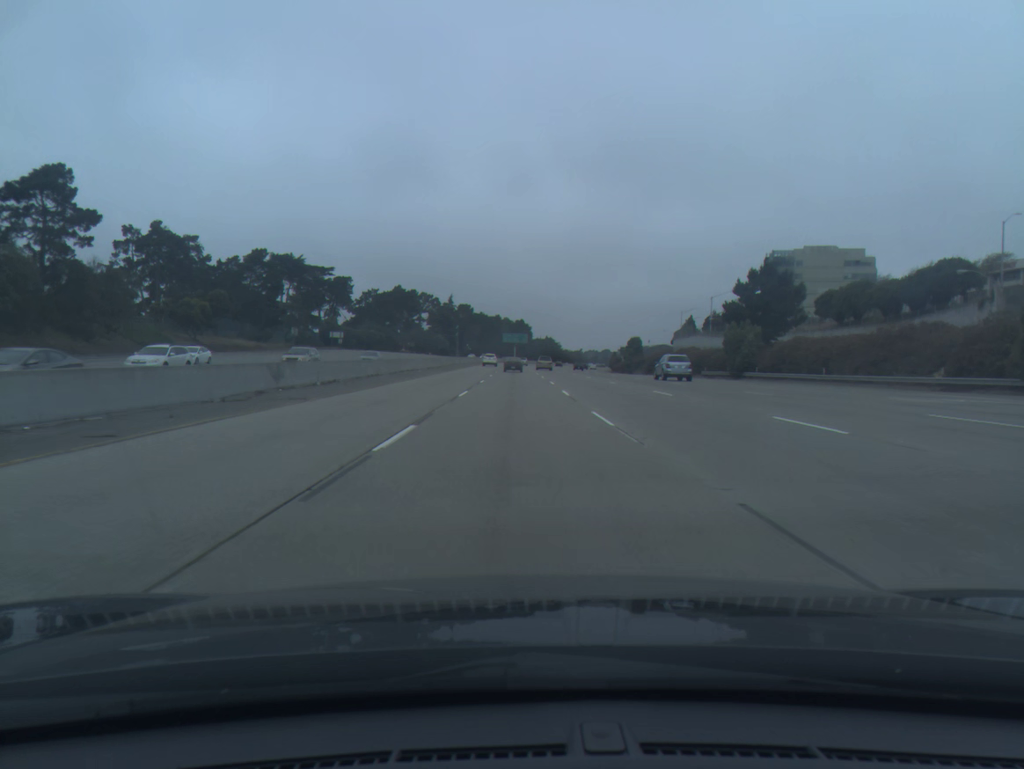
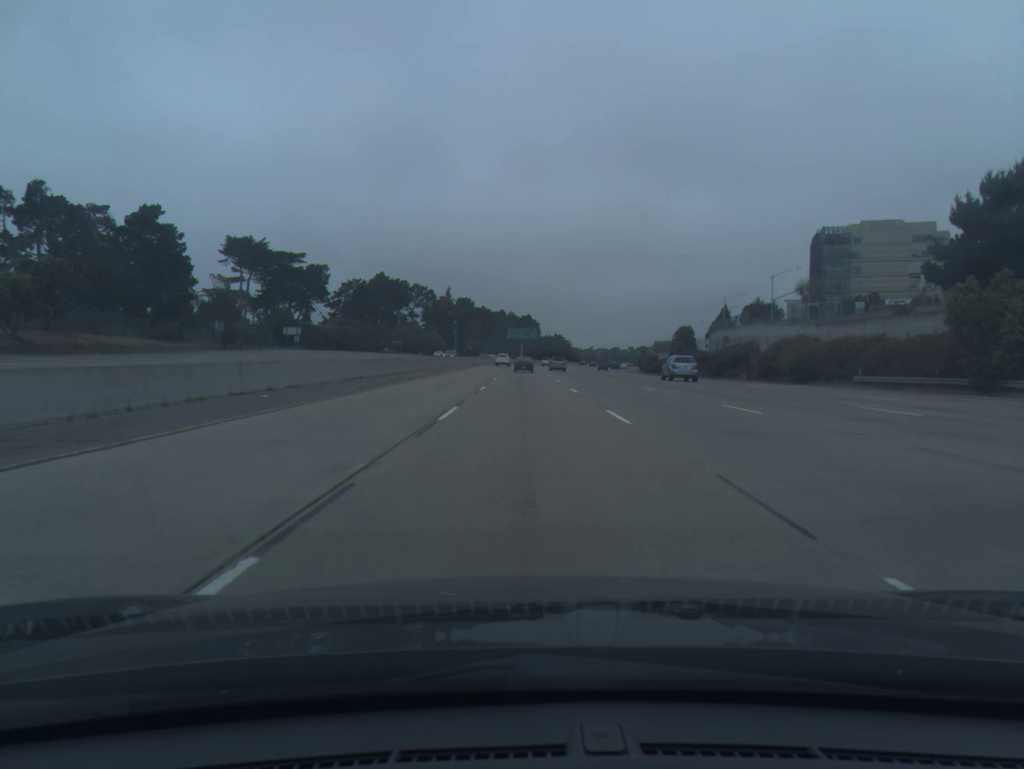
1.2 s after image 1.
(-0.3, +38.3) m; -1°
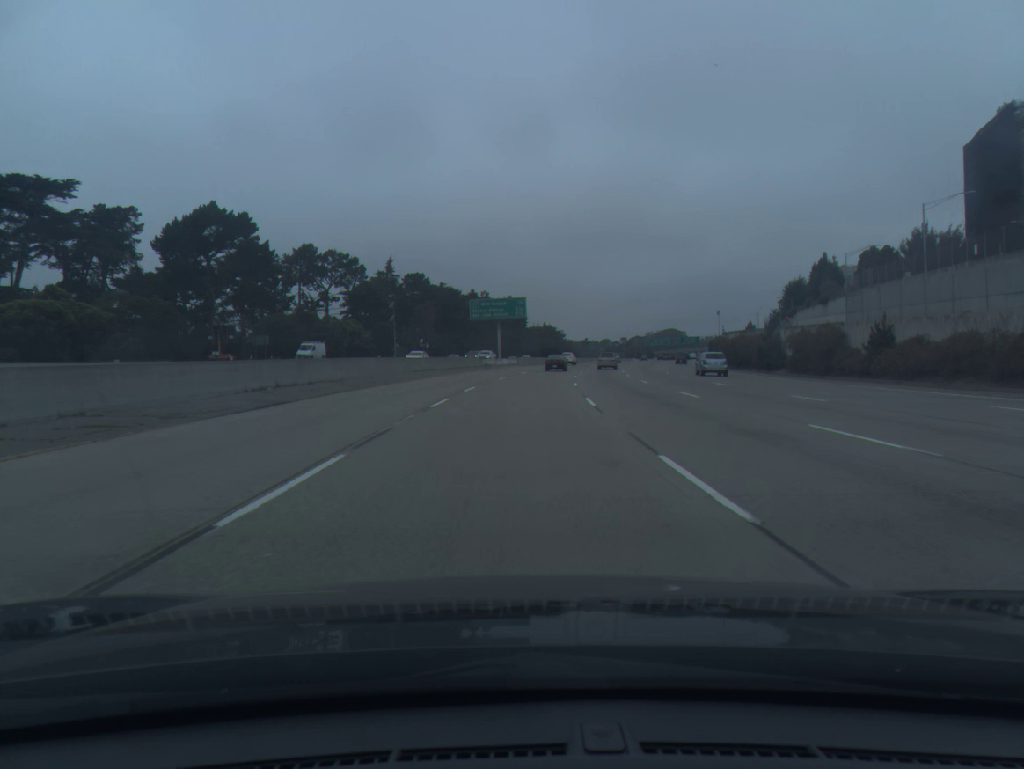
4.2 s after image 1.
(+1.0, +94.8) m; +1°
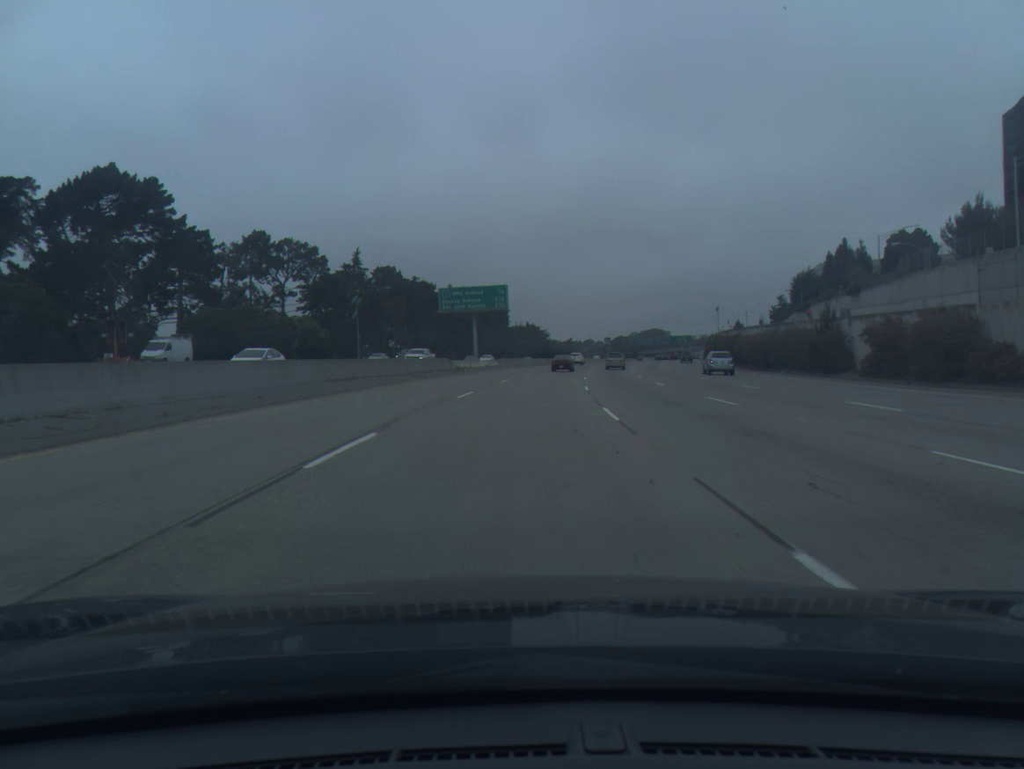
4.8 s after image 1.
(+0.2, +18.8) m; +1°
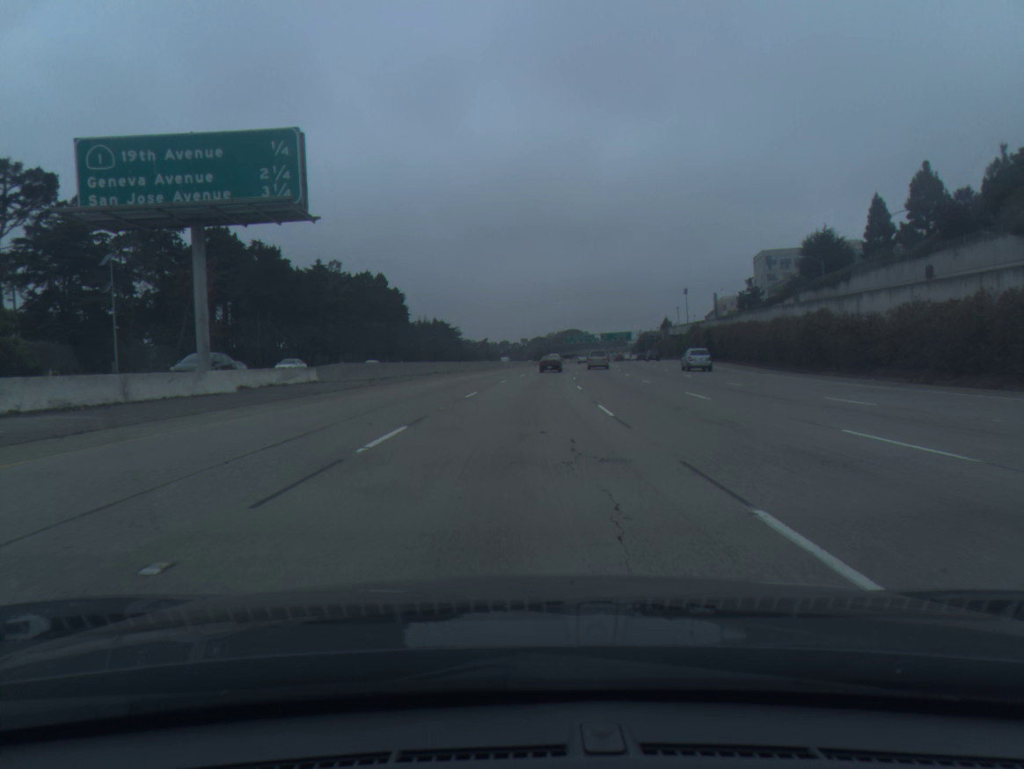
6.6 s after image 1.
(+3.0, +56.1) m; +6°
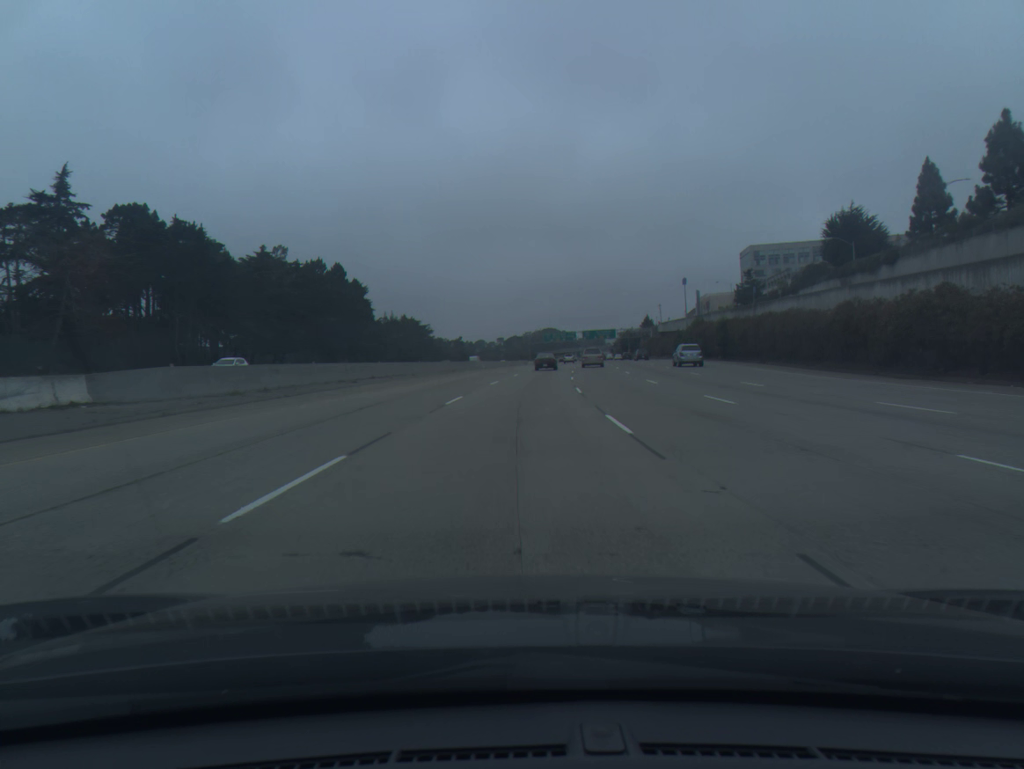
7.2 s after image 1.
(+0.3, +18.7) m; +2°
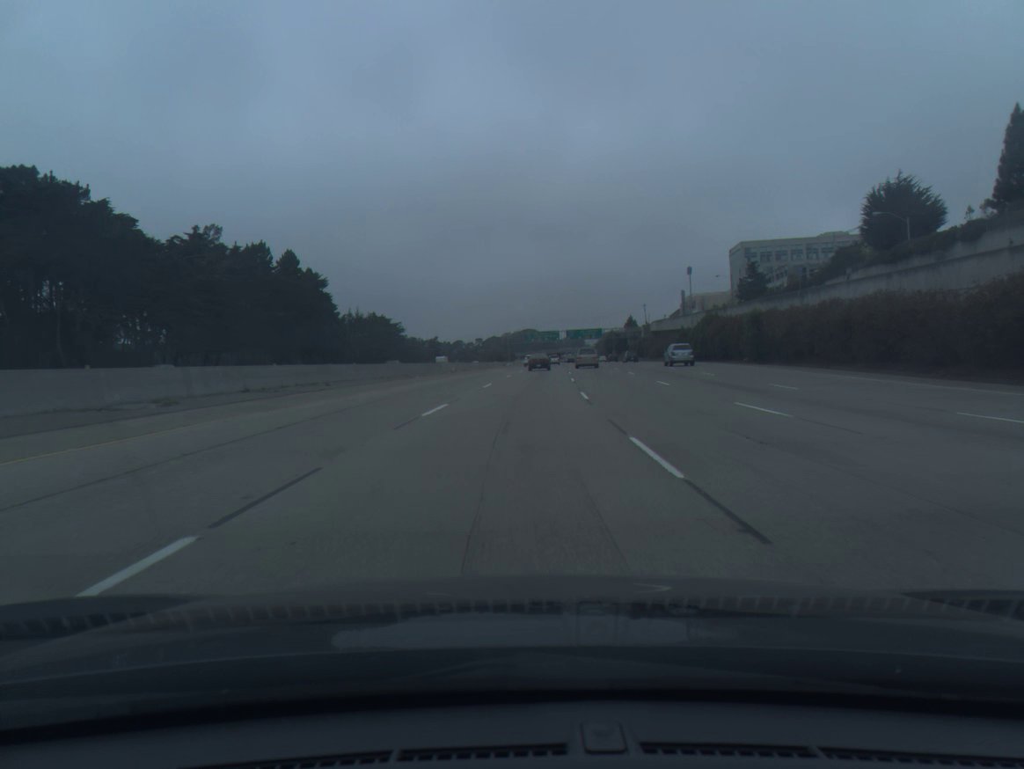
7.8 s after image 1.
(+0.2, +18.8) m; +1°
